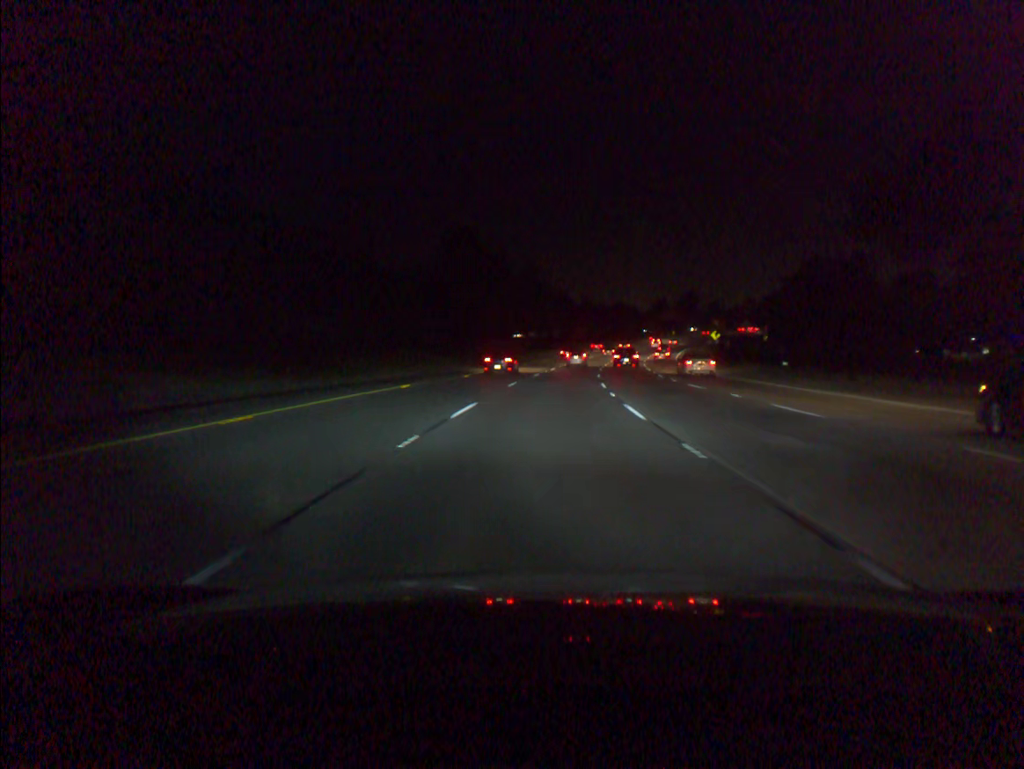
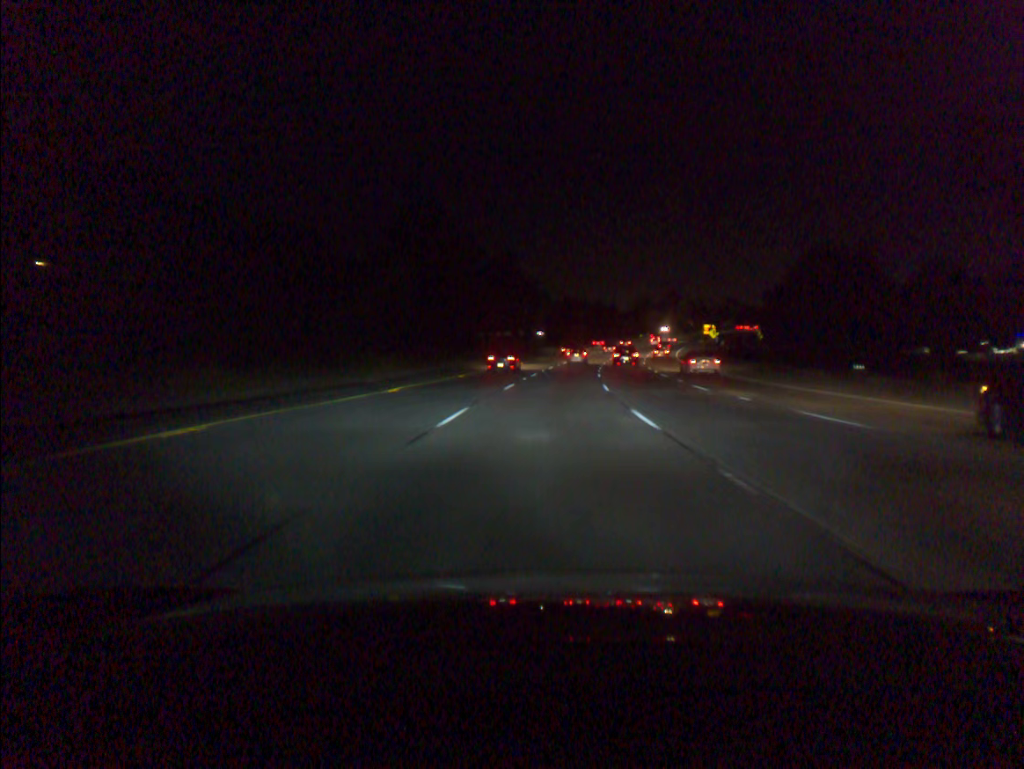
(+0.2, +16.4) m; +2°
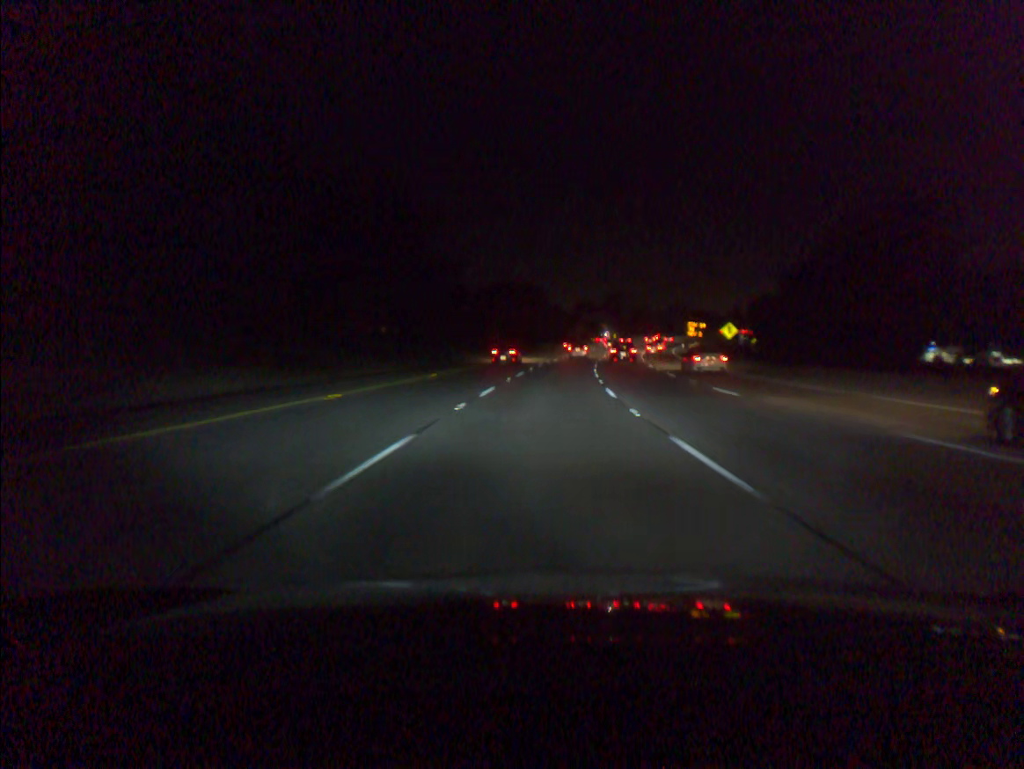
(+2.2, +49.9) m; +5°
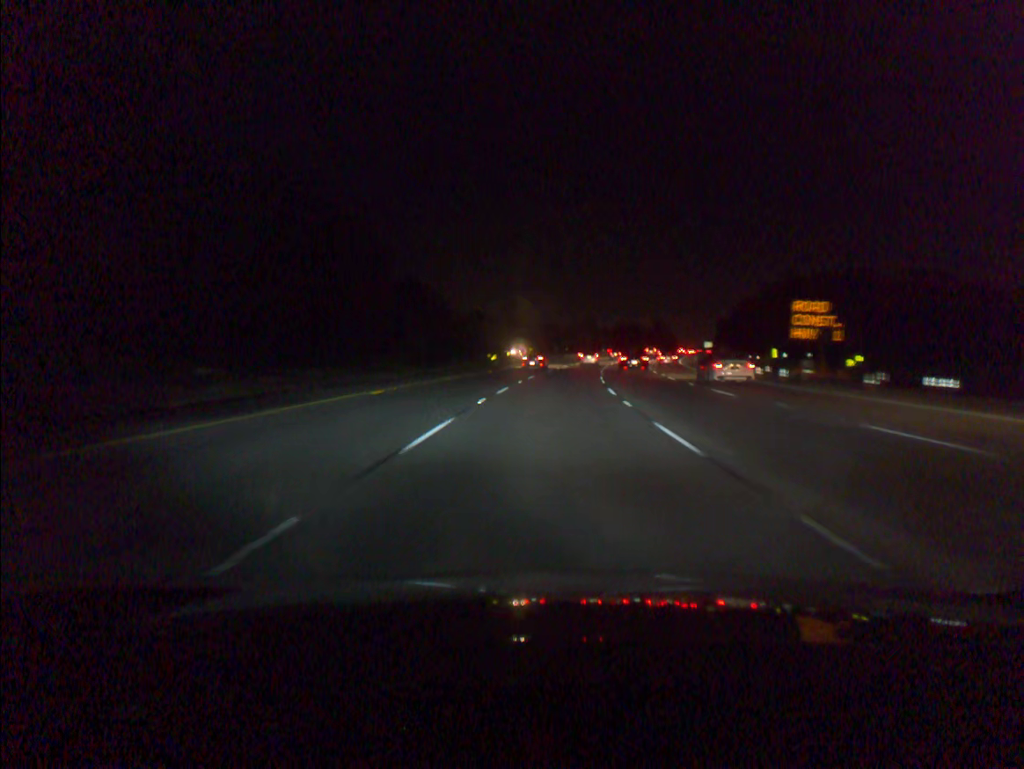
(+5.6, +84.4) m; +8°
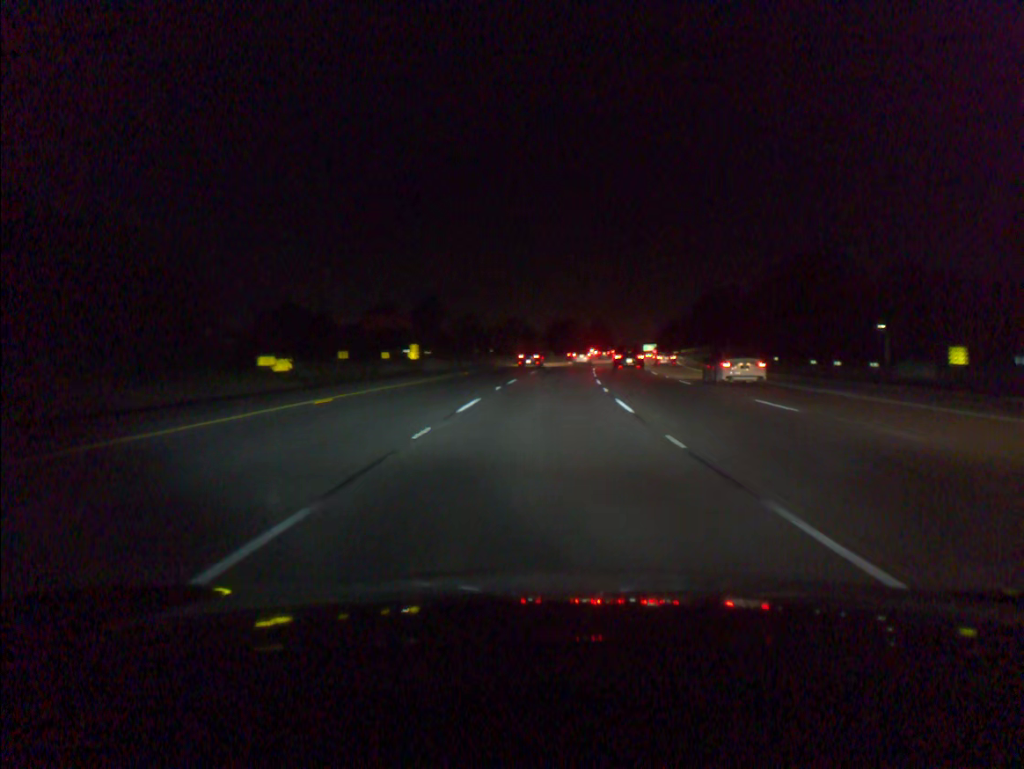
(+2.4, +51.4) m; +5°
